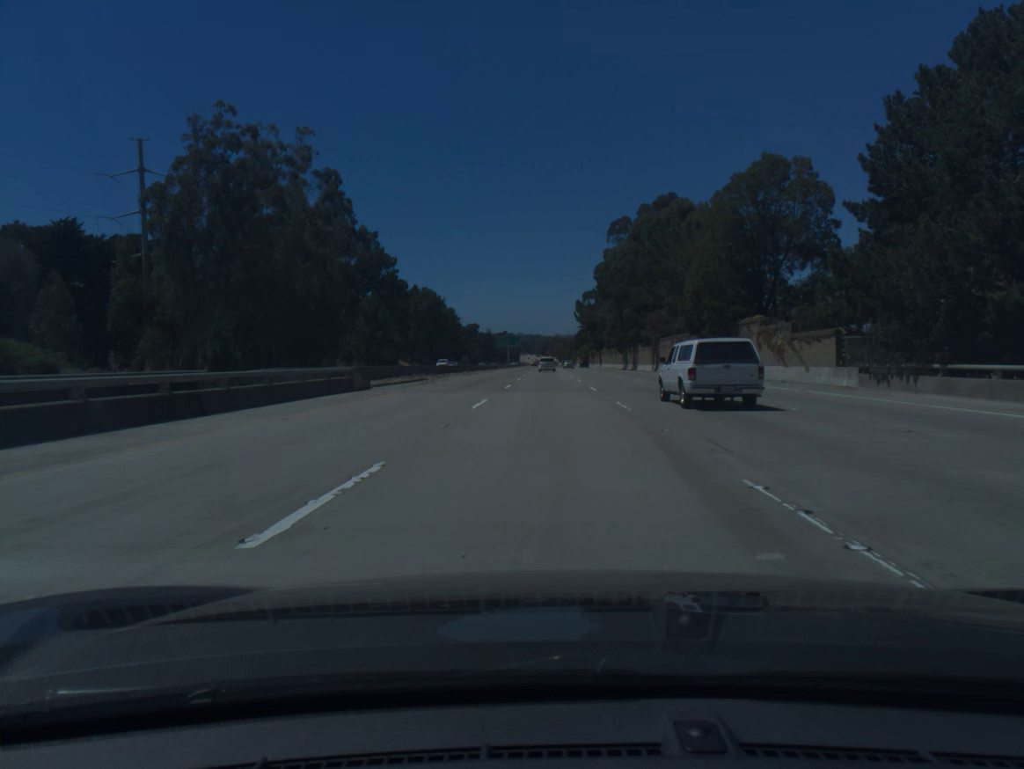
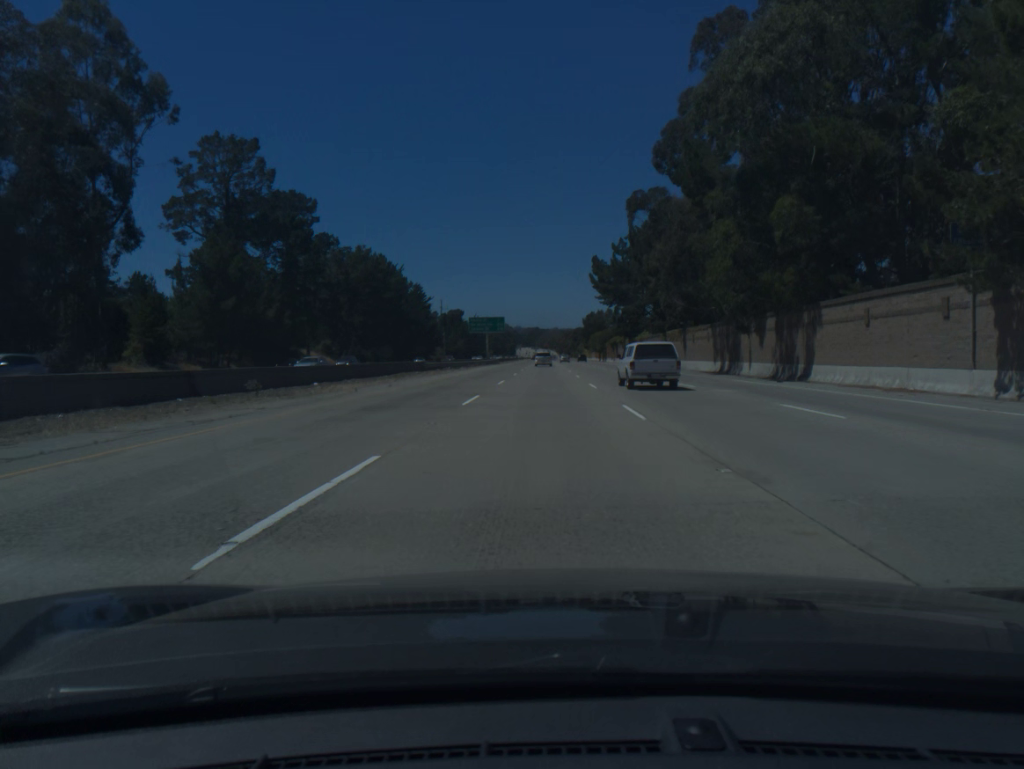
(+0.3, +73.7) m; 0°
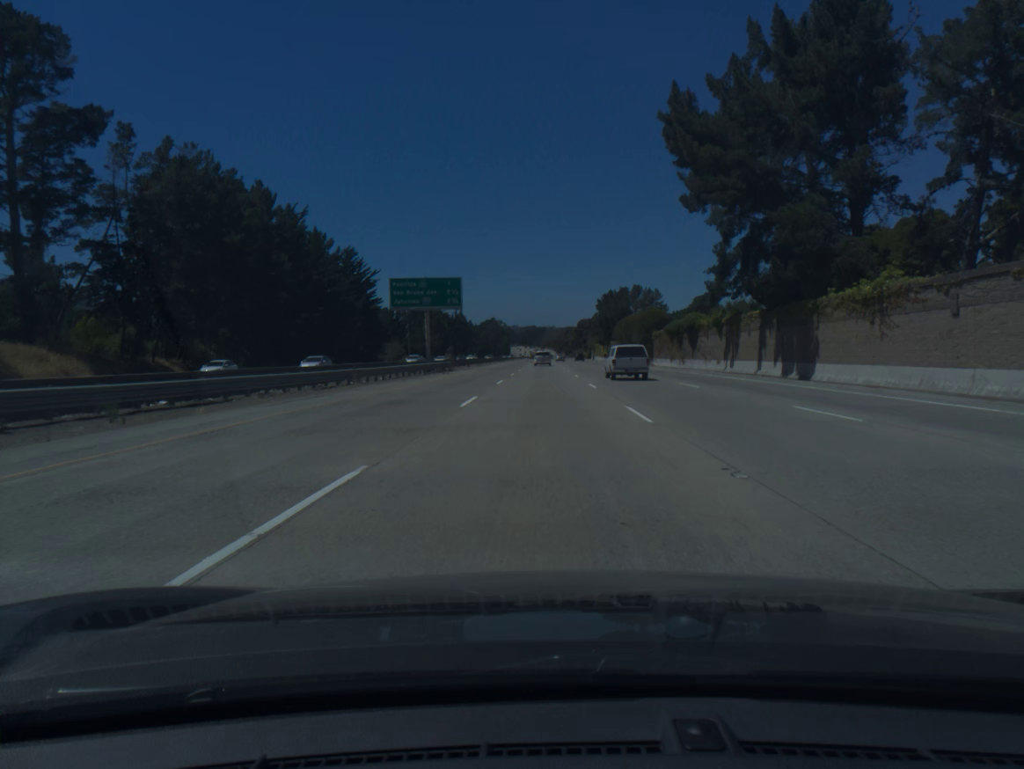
(0.0, +73.9) m; 0°
